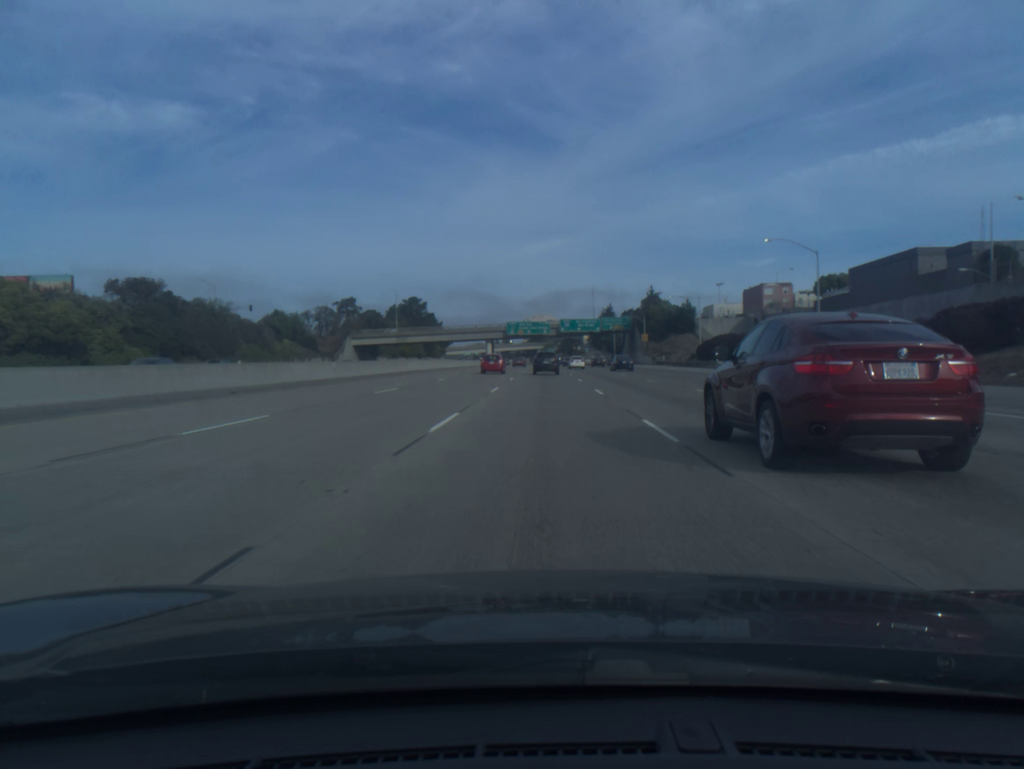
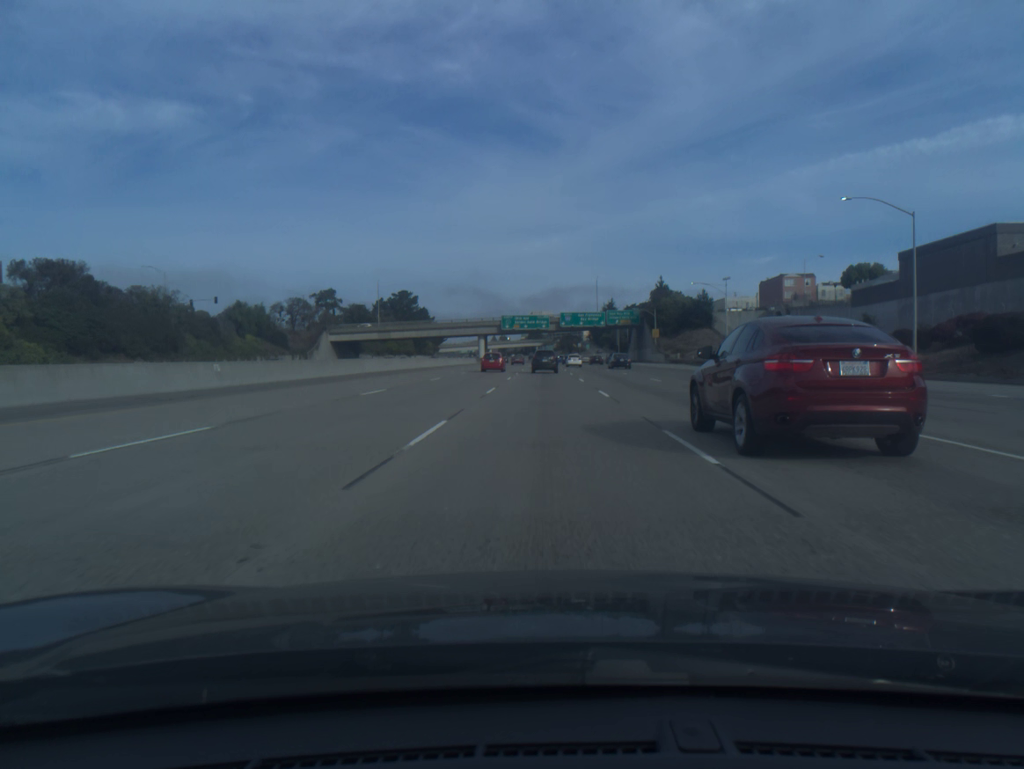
(0.0, +16.5) m; 0°
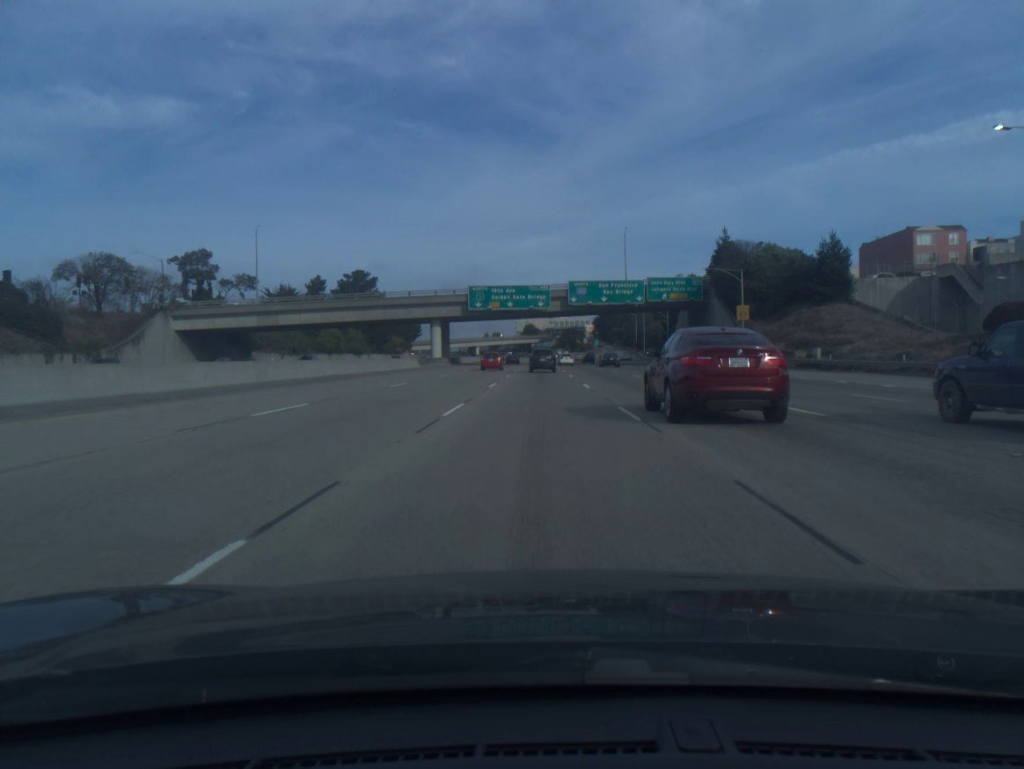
(+0.2, +65.4) m; 0°
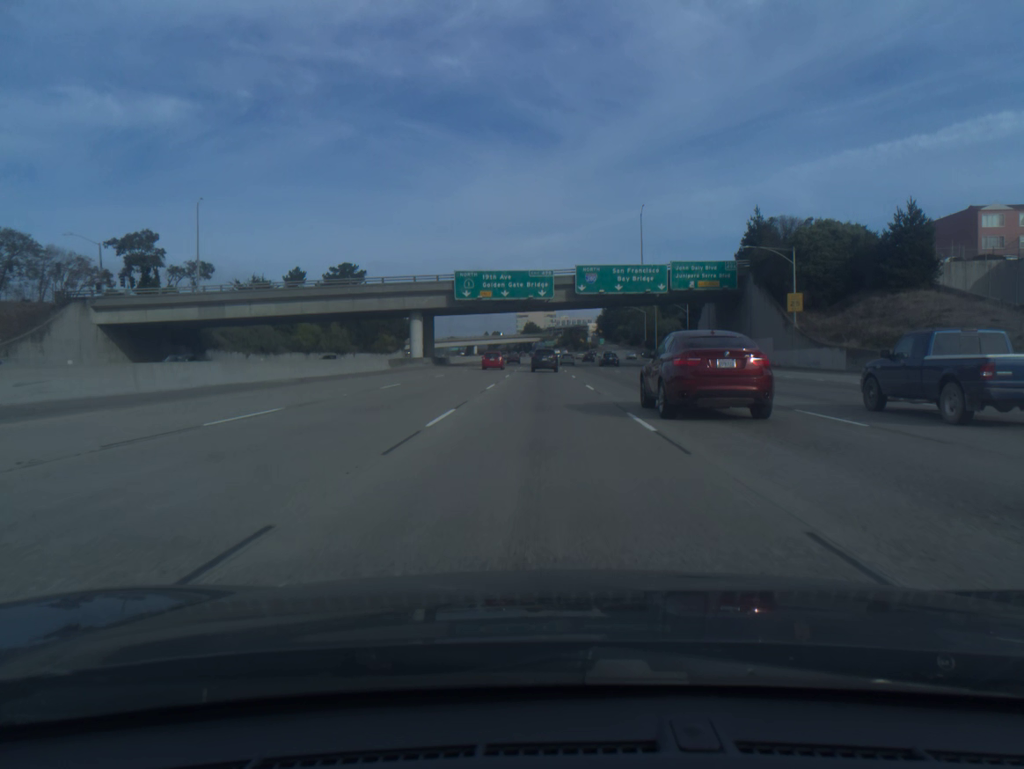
(0.0, +16.3) m; 0°
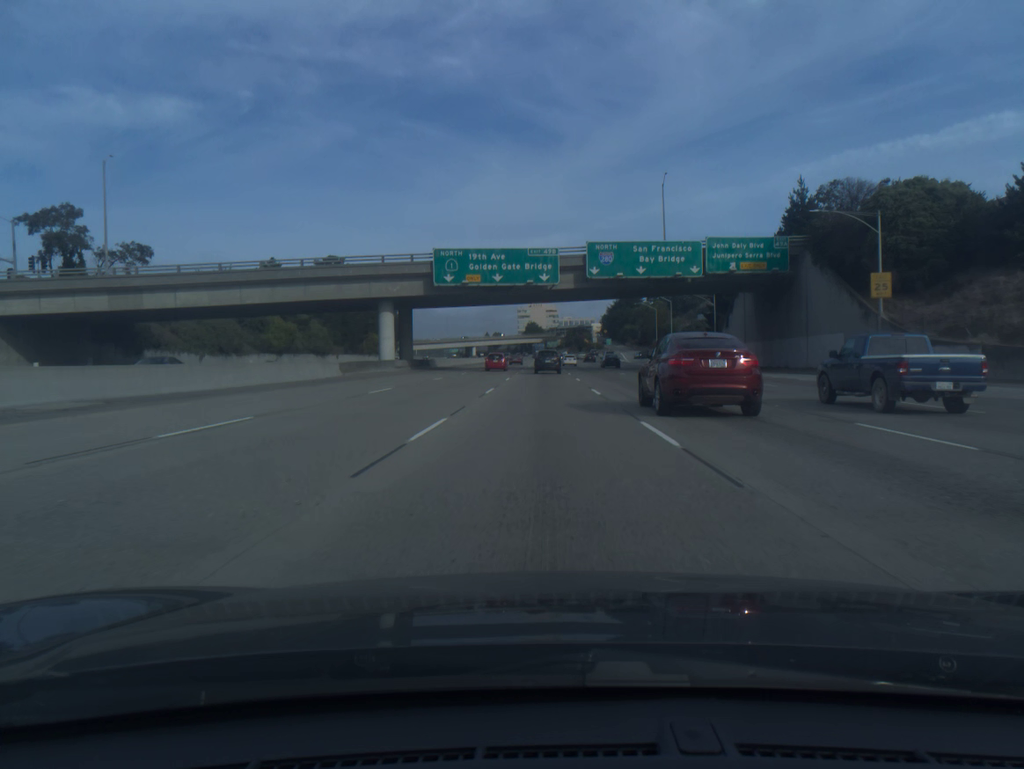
(0.0, +16.2) m; 0°
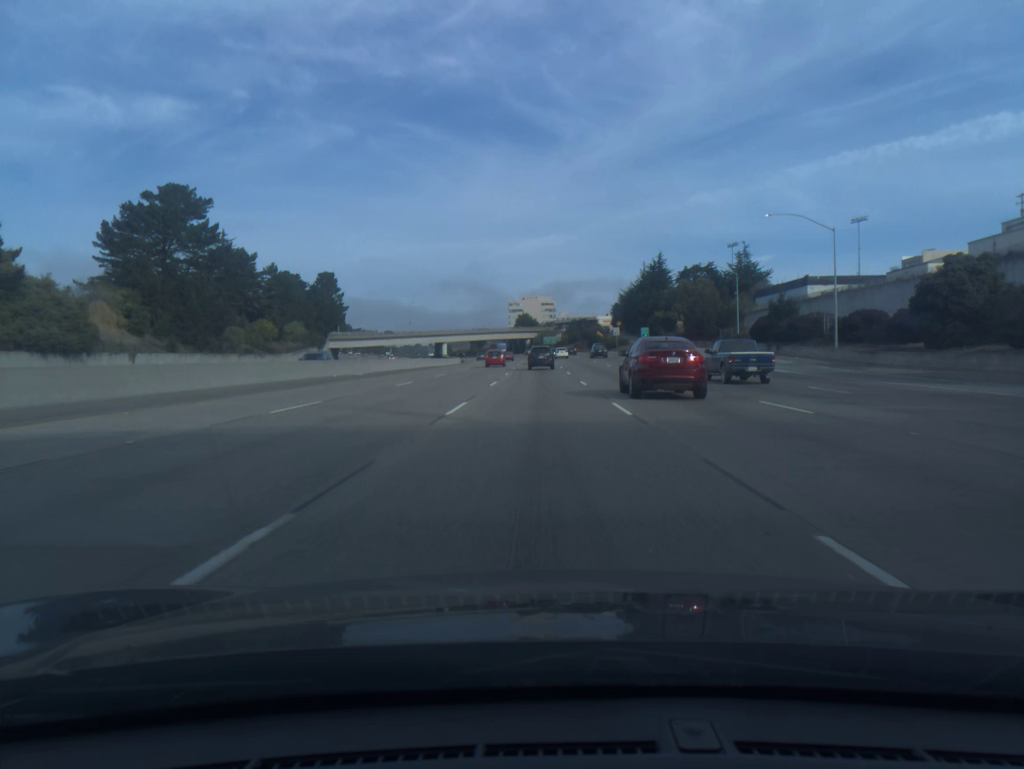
(+0.1, +80.5) m; 0°
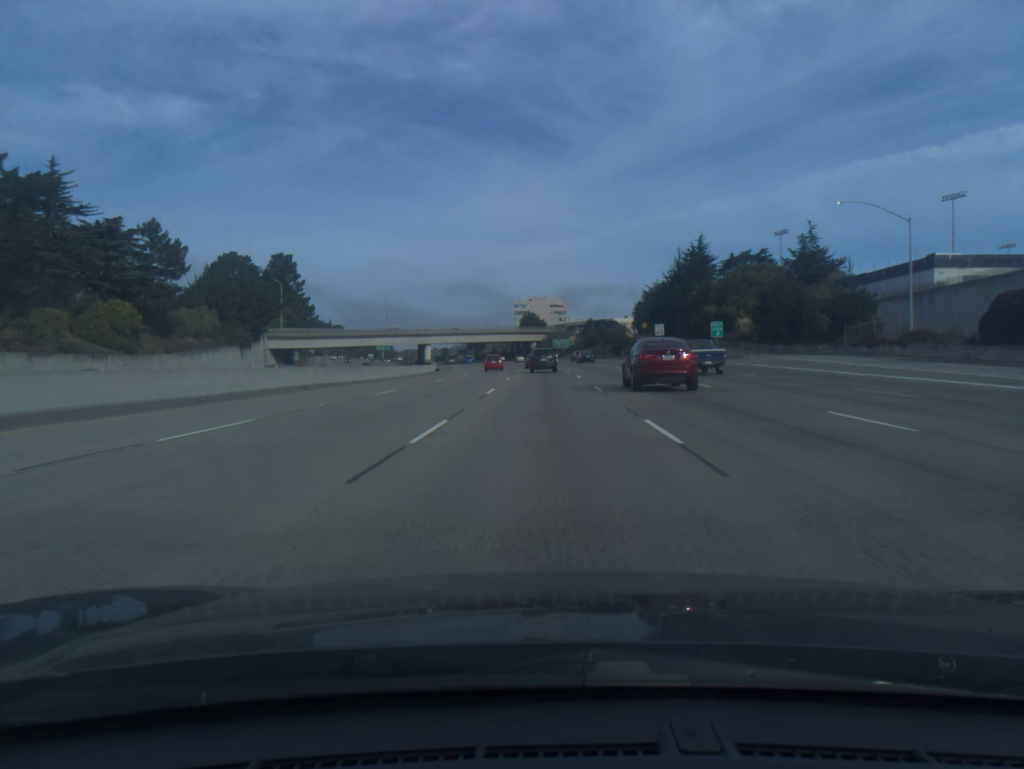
(-0.2, +47.9) m; -1°
